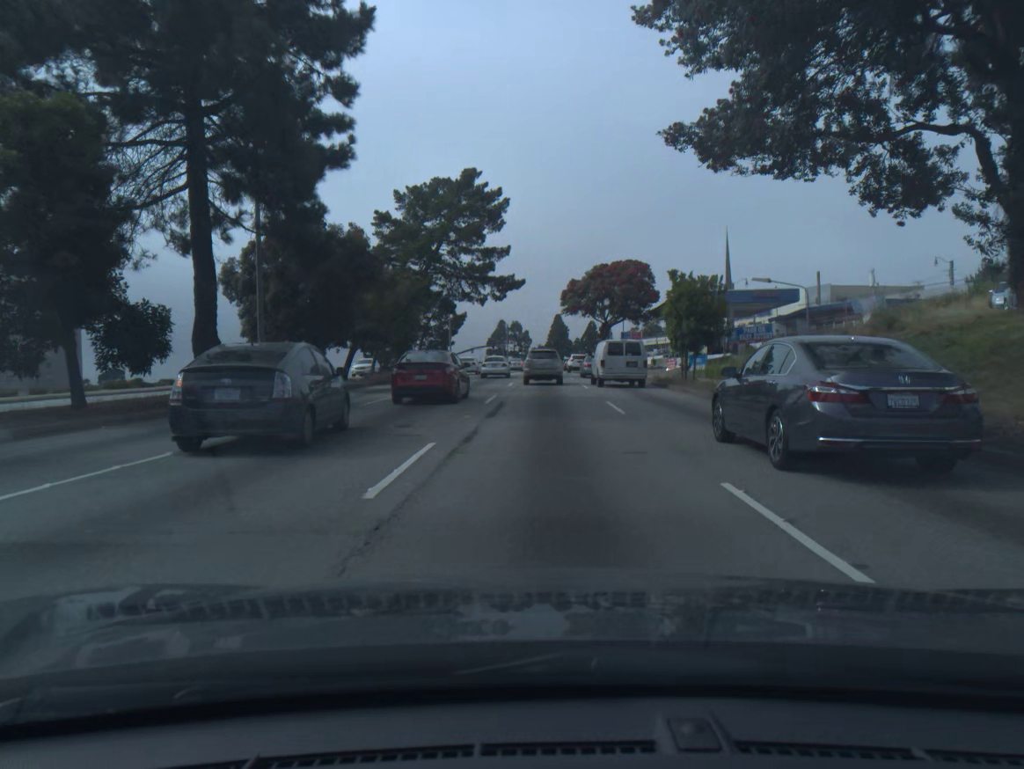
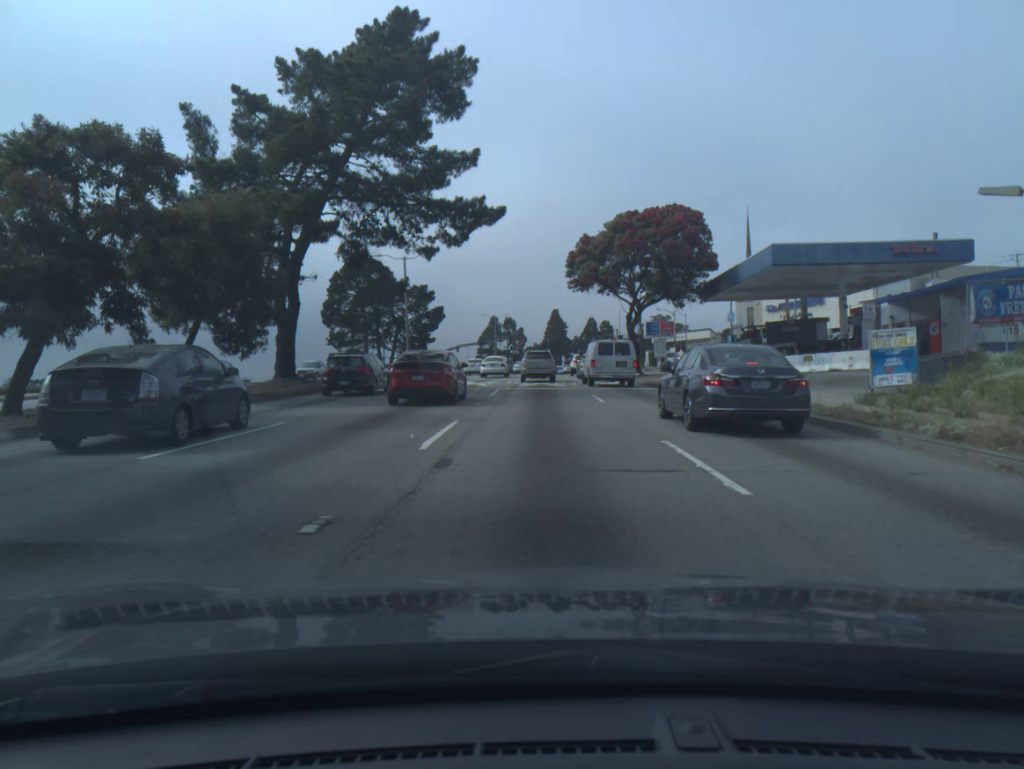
(+0.1, +25.3) m; +1°
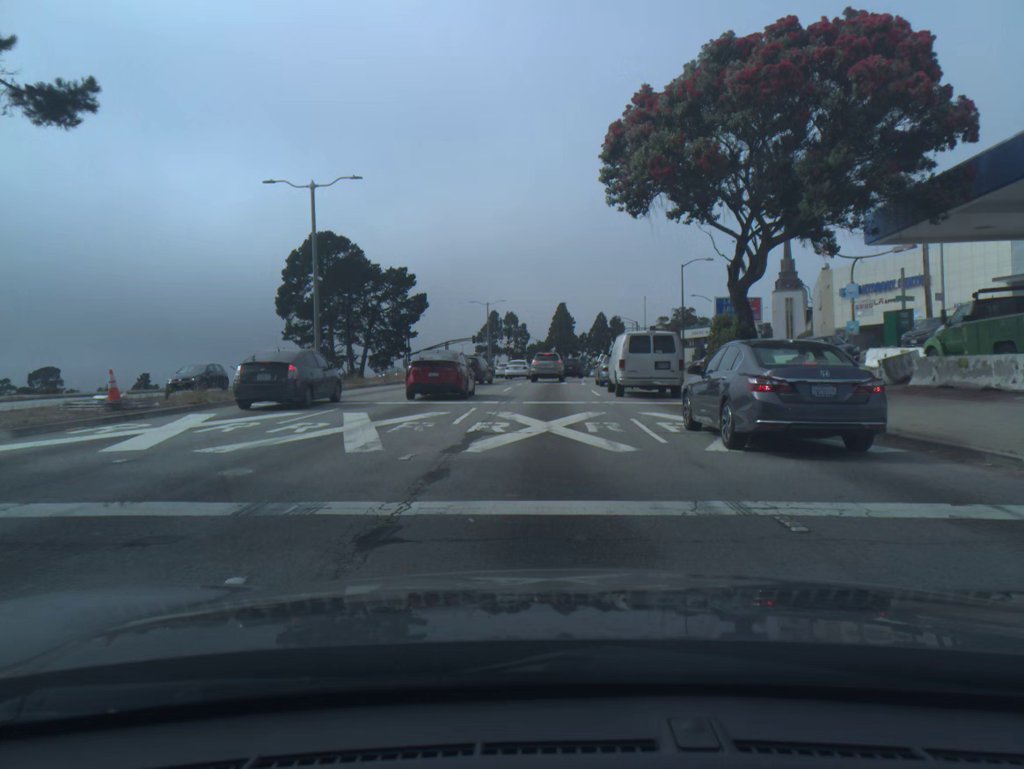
(-0.1, +25.6) m; -1°
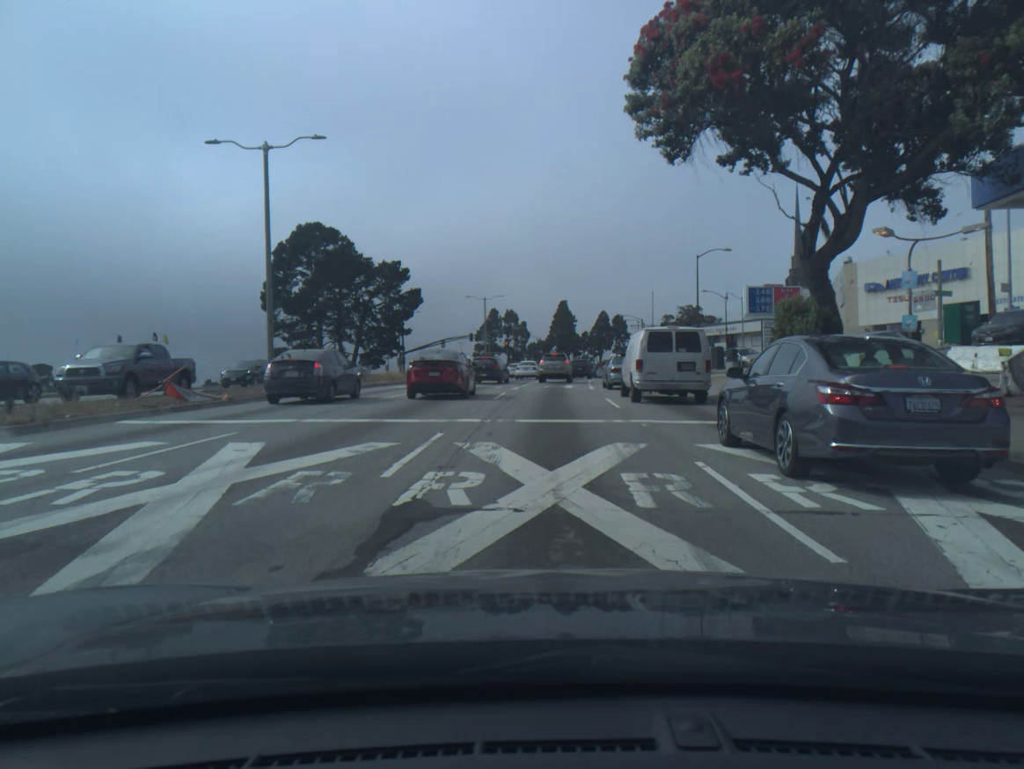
(0.0, +6.4) m; 0°
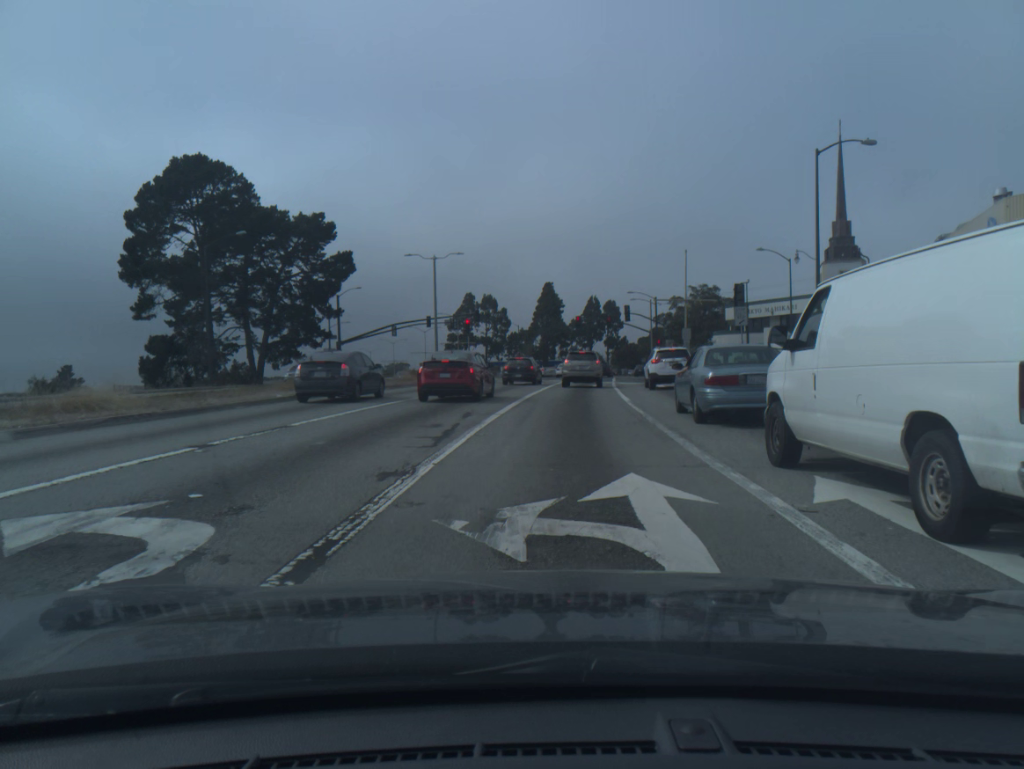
(+0.2, +30.5) m; +1°
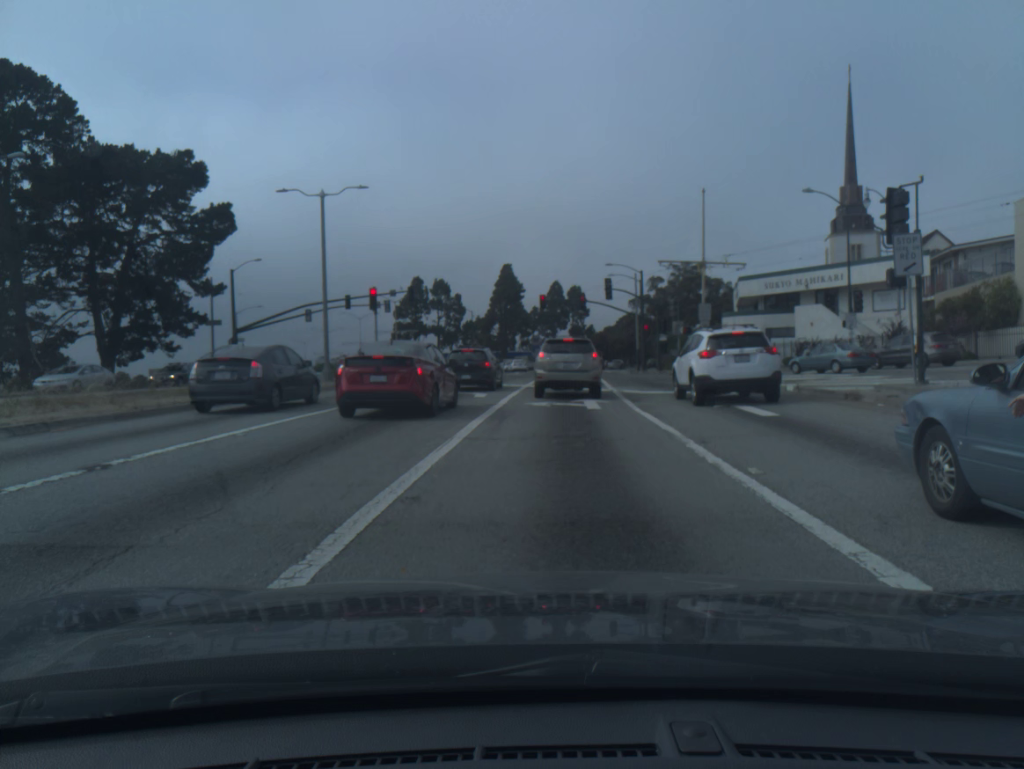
(+0.5, +20.5) m; +3°
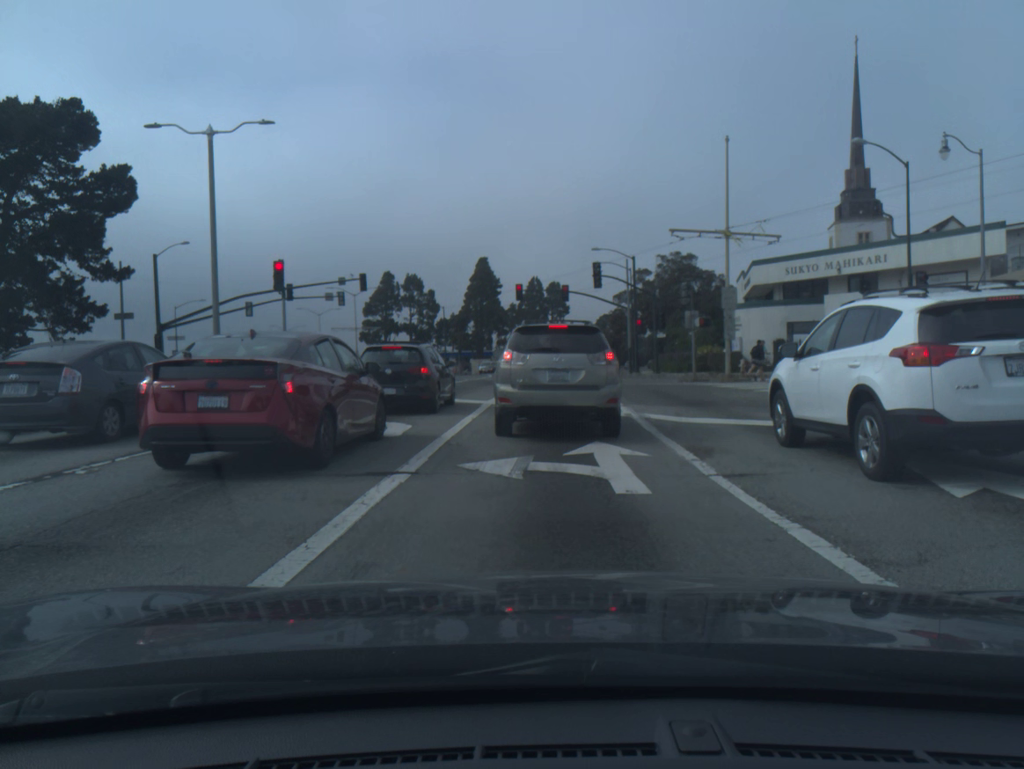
(+0.1, +10.7) m; +1°
